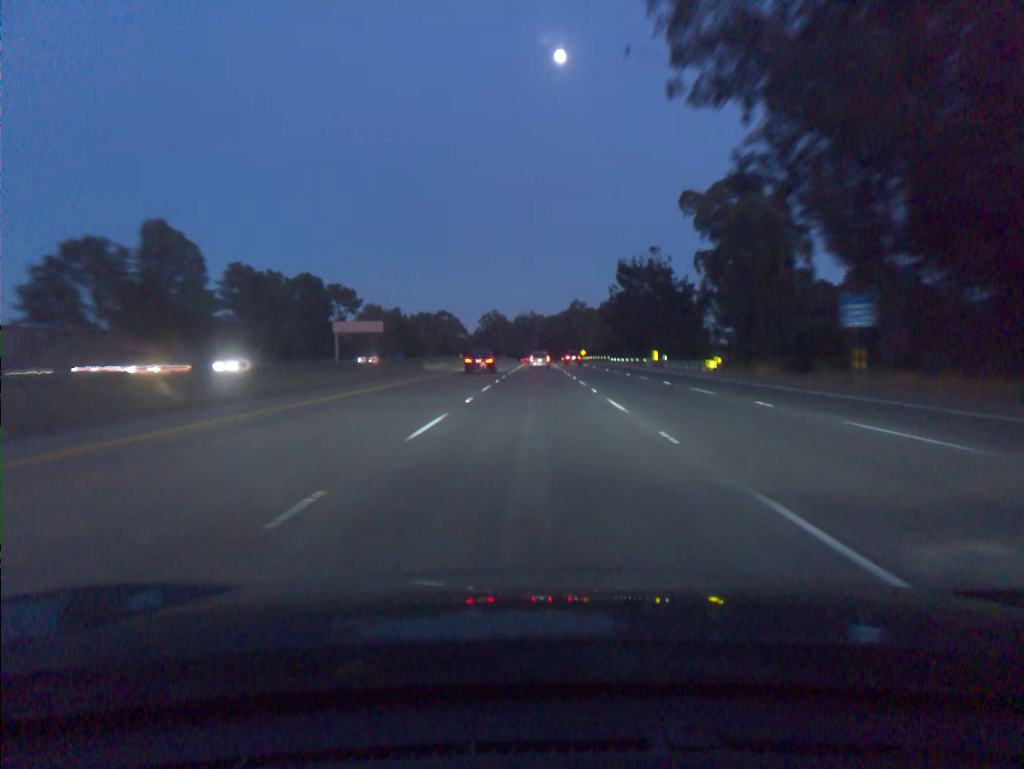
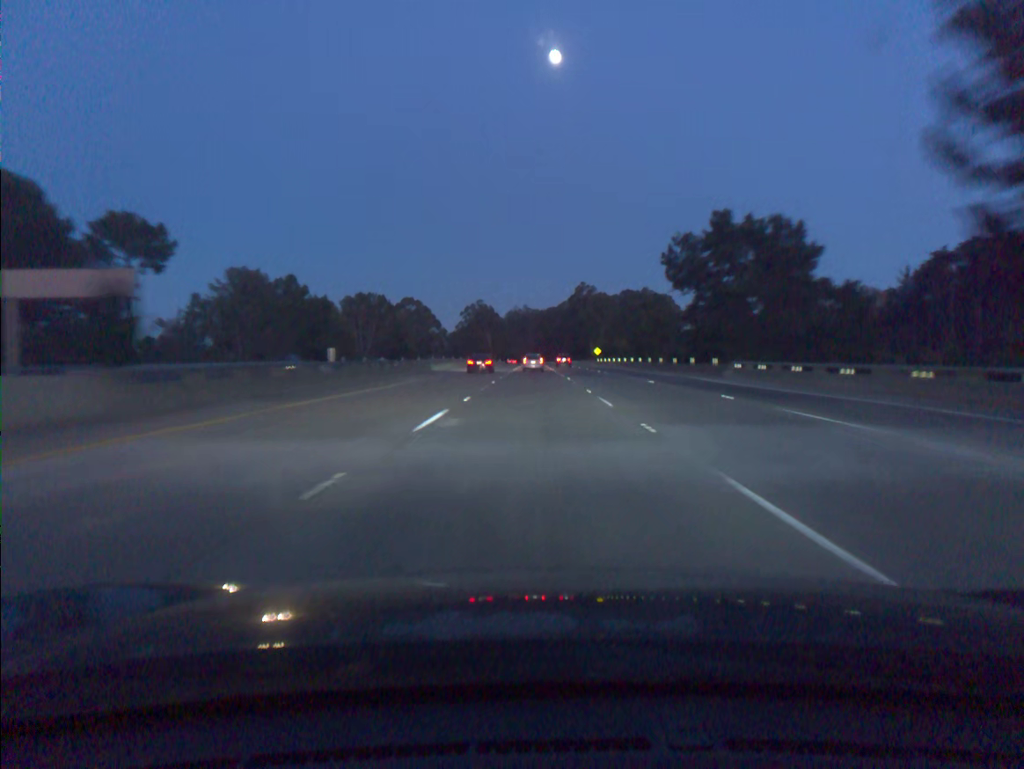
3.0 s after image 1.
(+0.4, +86.0) m; 0°
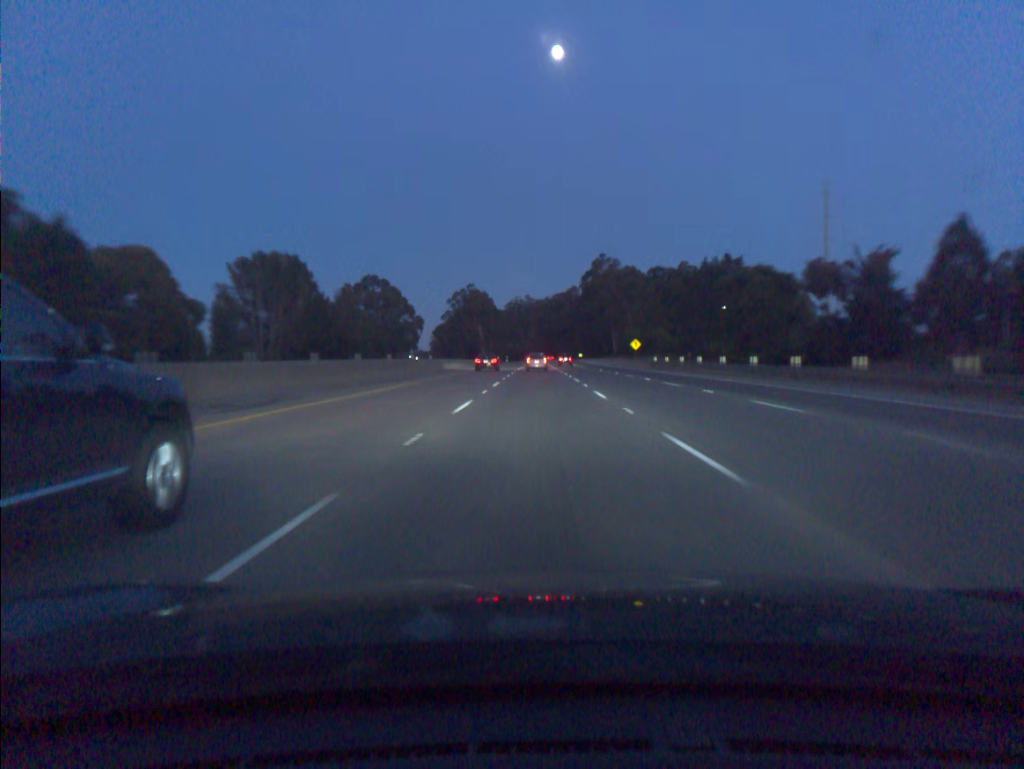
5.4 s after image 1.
(-0.3, +69.0) m; 0°
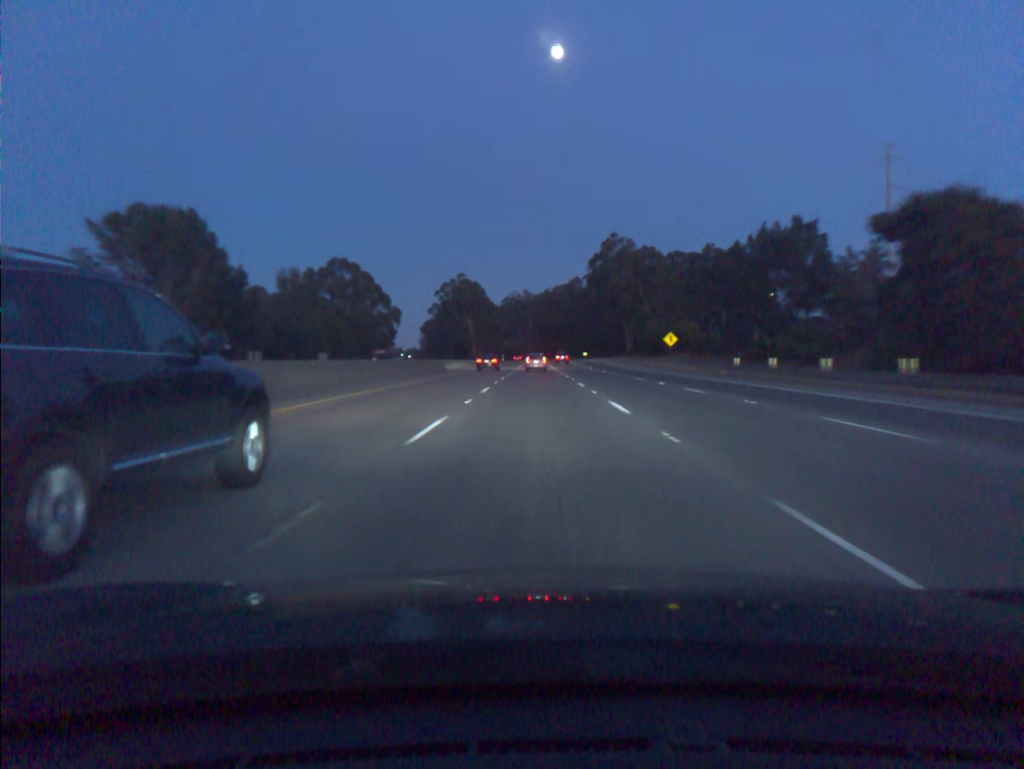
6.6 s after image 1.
(0.0, +34.6) m; 0°
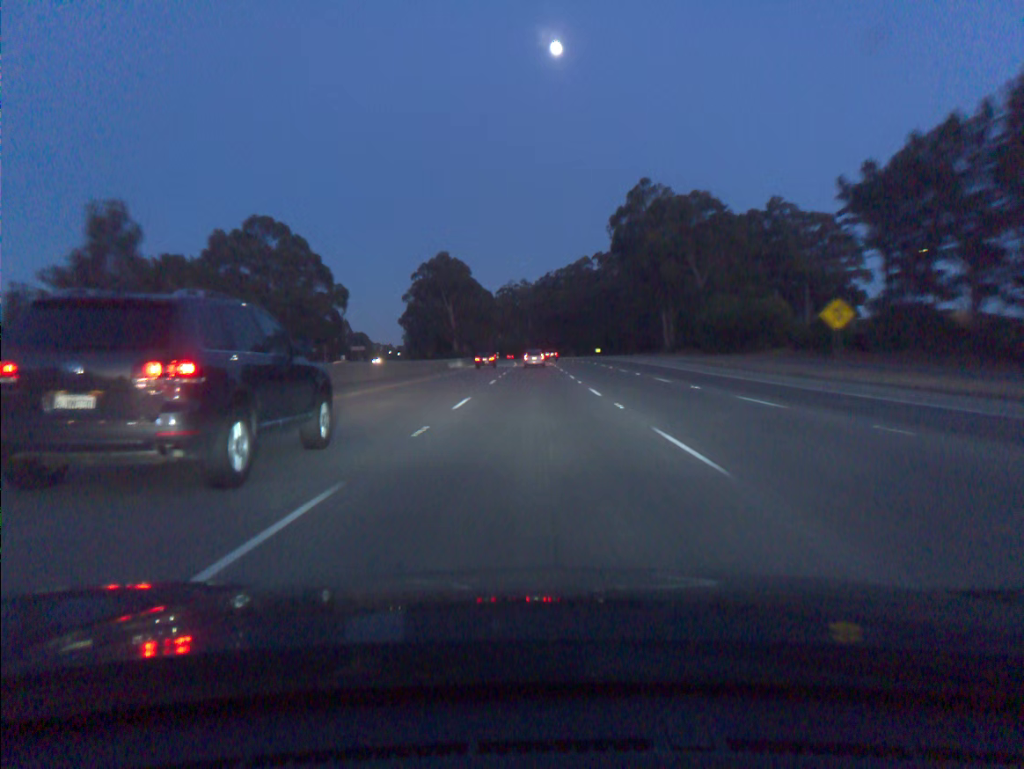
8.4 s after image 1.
(0.0, +51.9) m; 0°
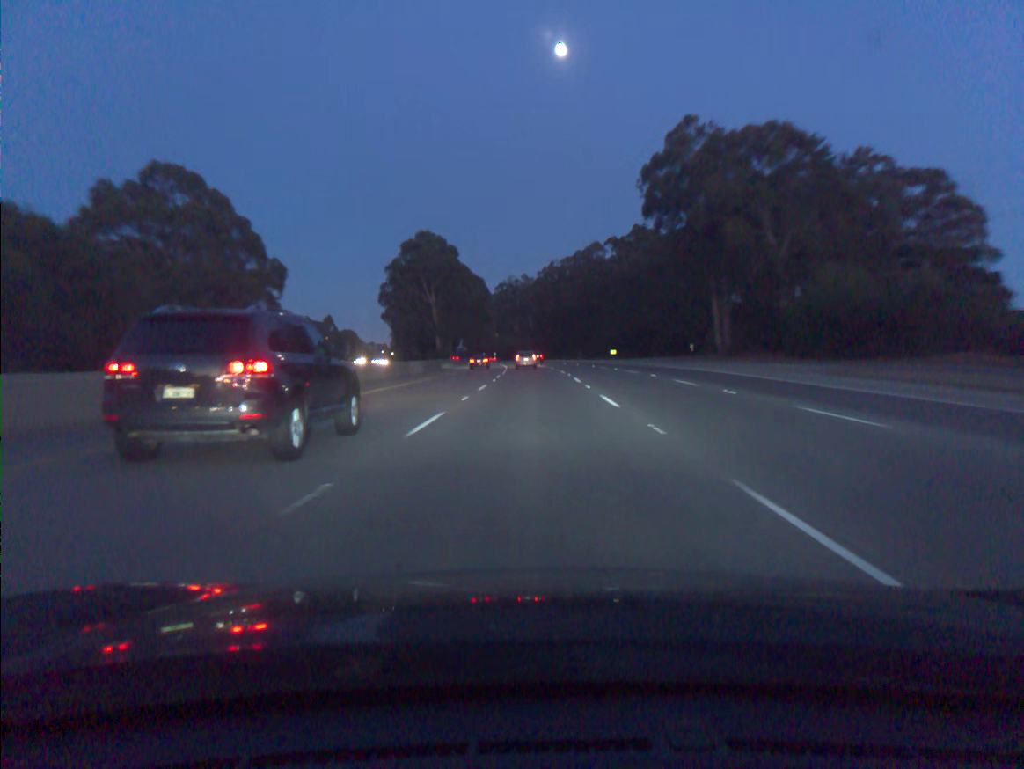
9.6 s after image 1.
(0.0, +34.6) m; 0°
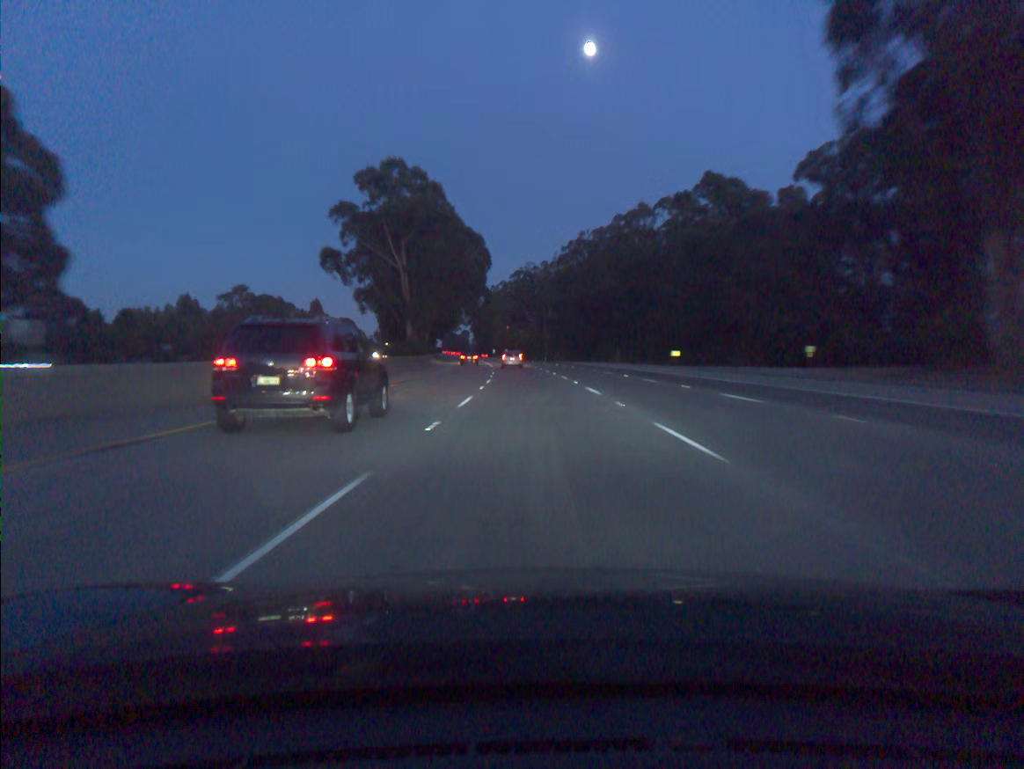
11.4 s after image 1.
(-0.5, +52.0) m; -1°
